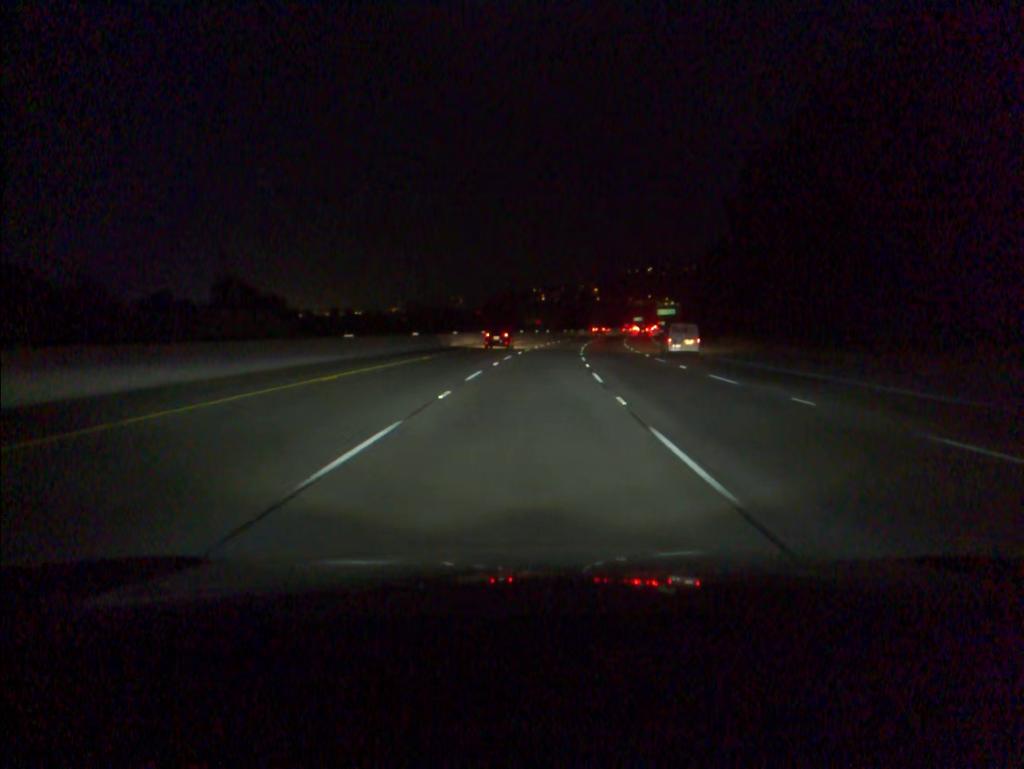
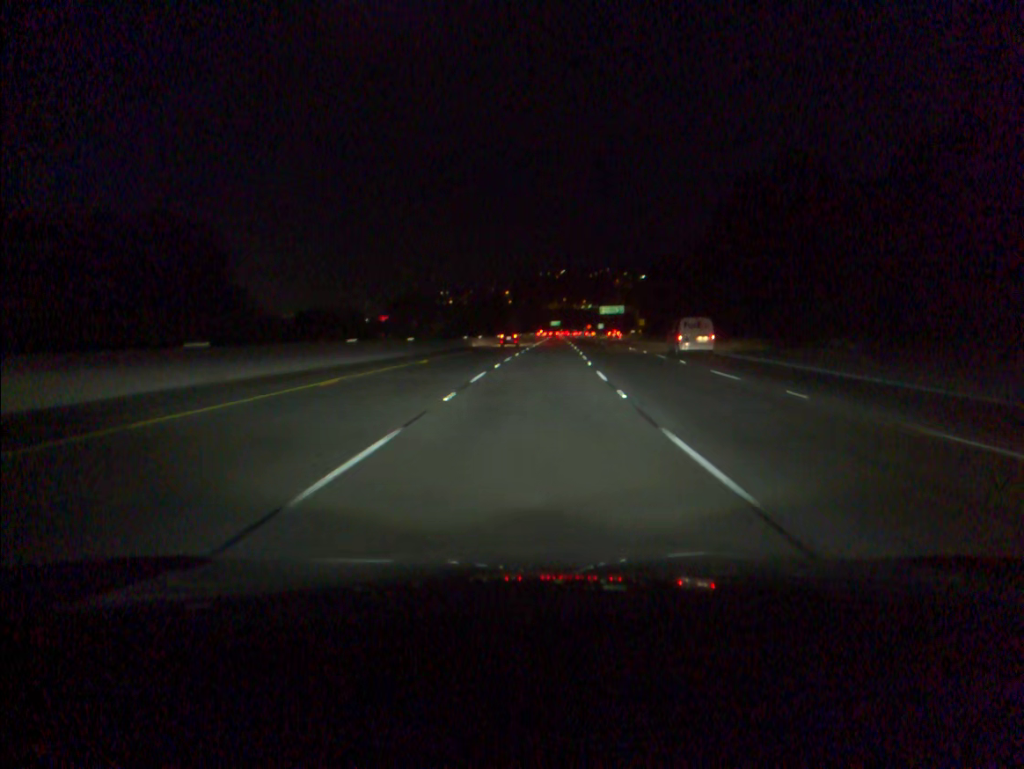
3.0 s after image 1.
(+5.0, +87.8) m; +6°
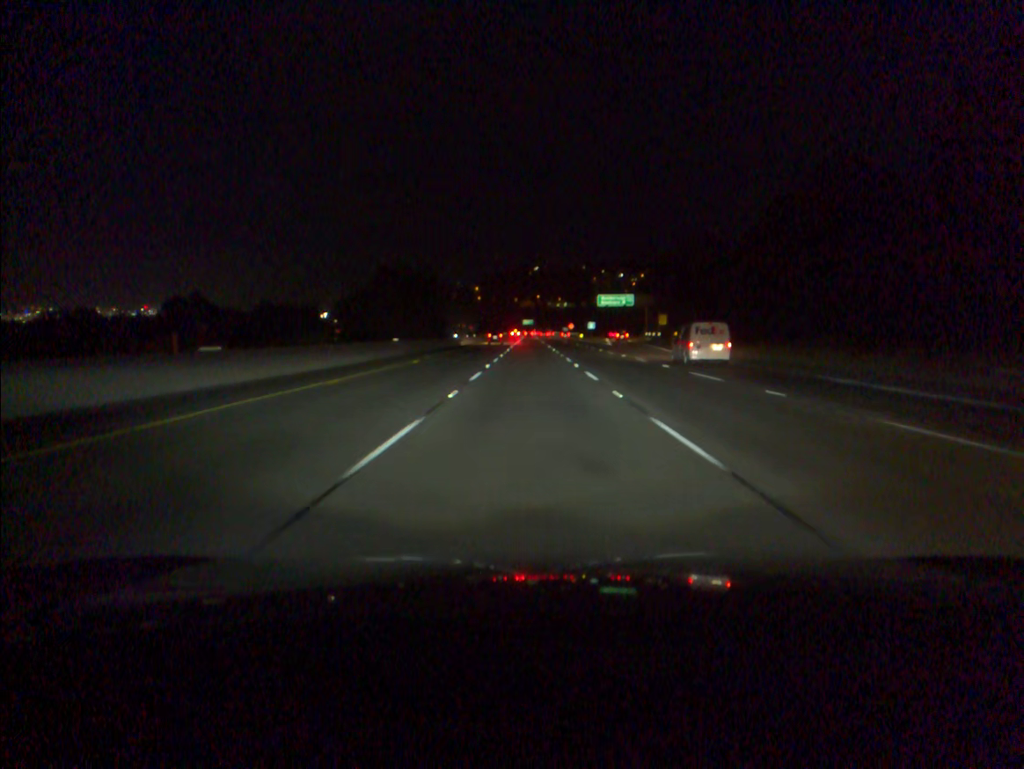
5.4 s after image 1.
(+2.1, +71.7) m; +2°
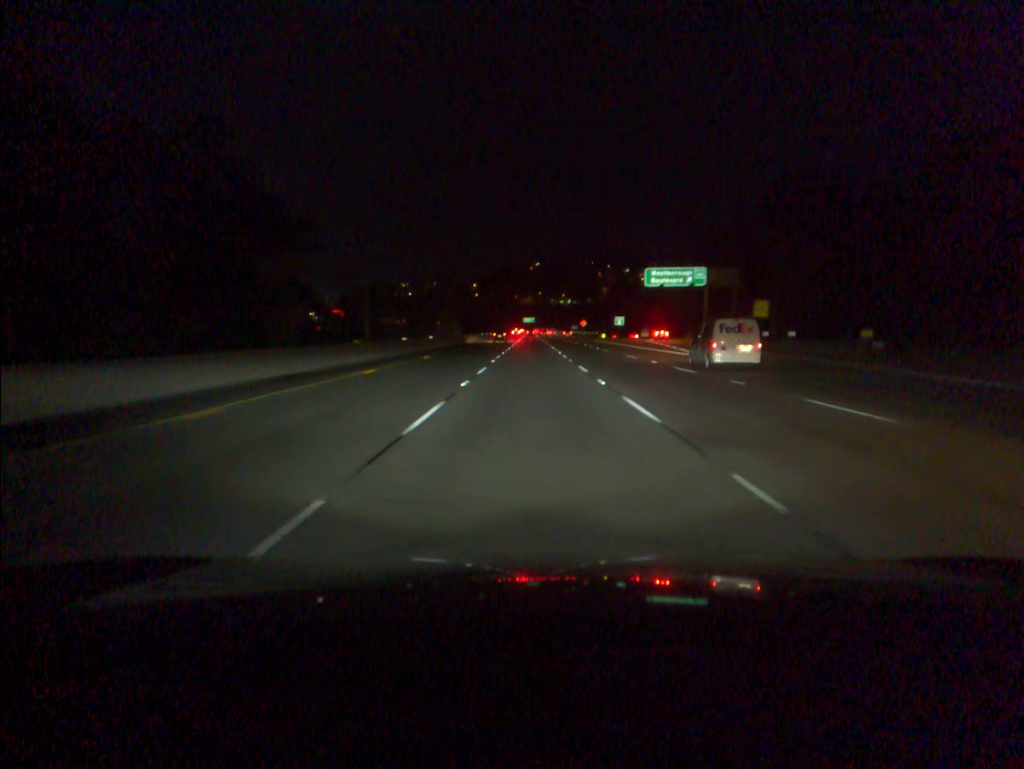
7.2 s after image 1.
(0.0, +54.8) m; 0°
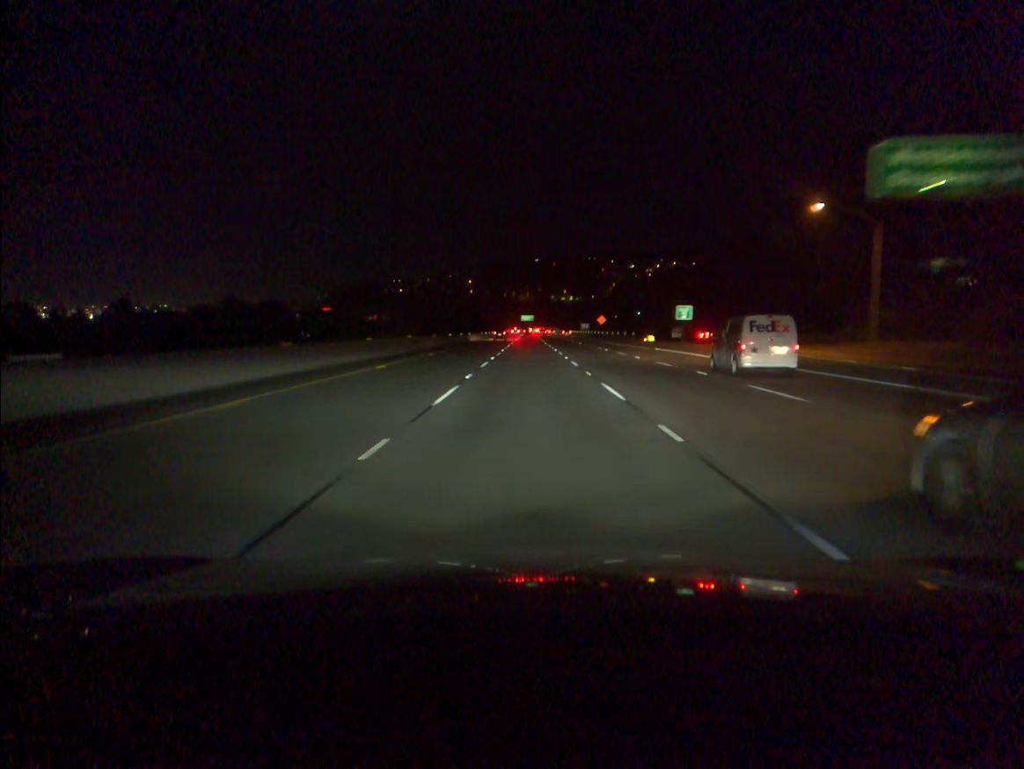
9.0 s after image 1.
(+0.1, +54.8) m; 0°
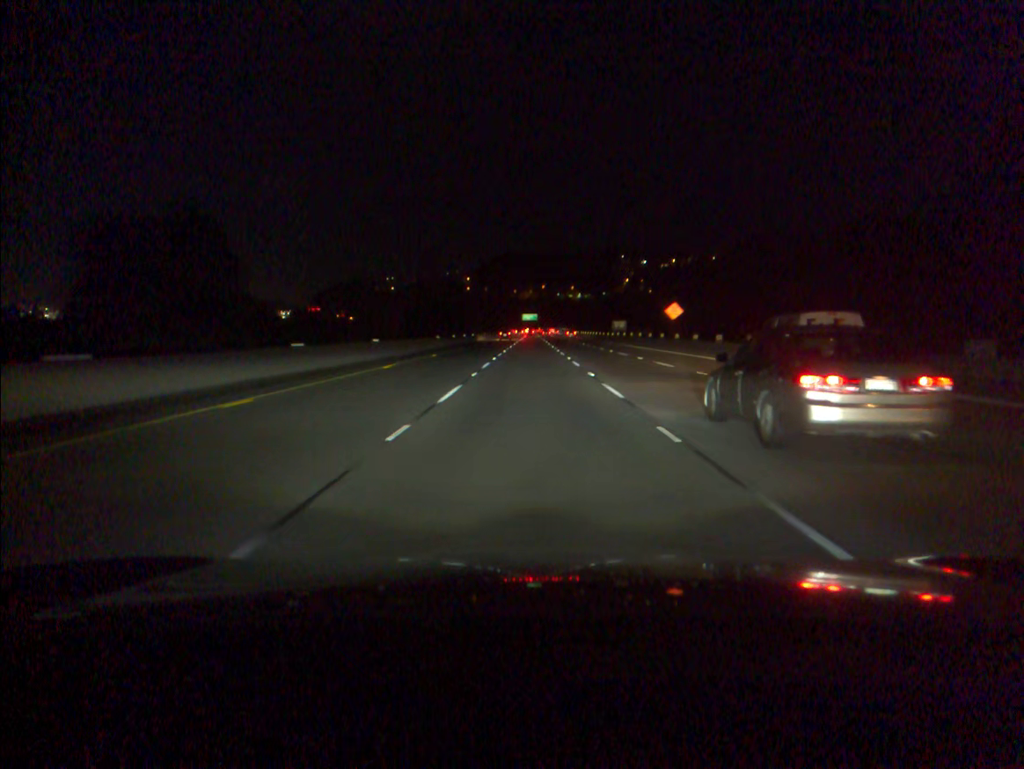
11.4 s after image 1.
(-0.1, +72.5) m; 0°
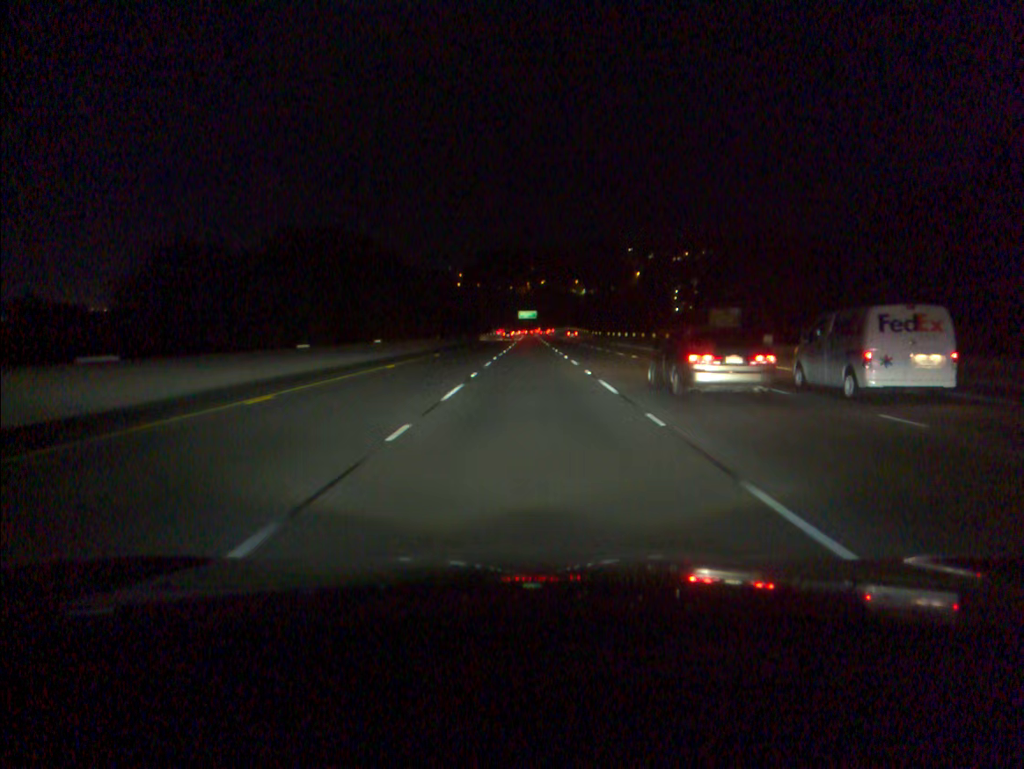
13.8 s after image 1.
(+0.1, +72.2) m; 0°
